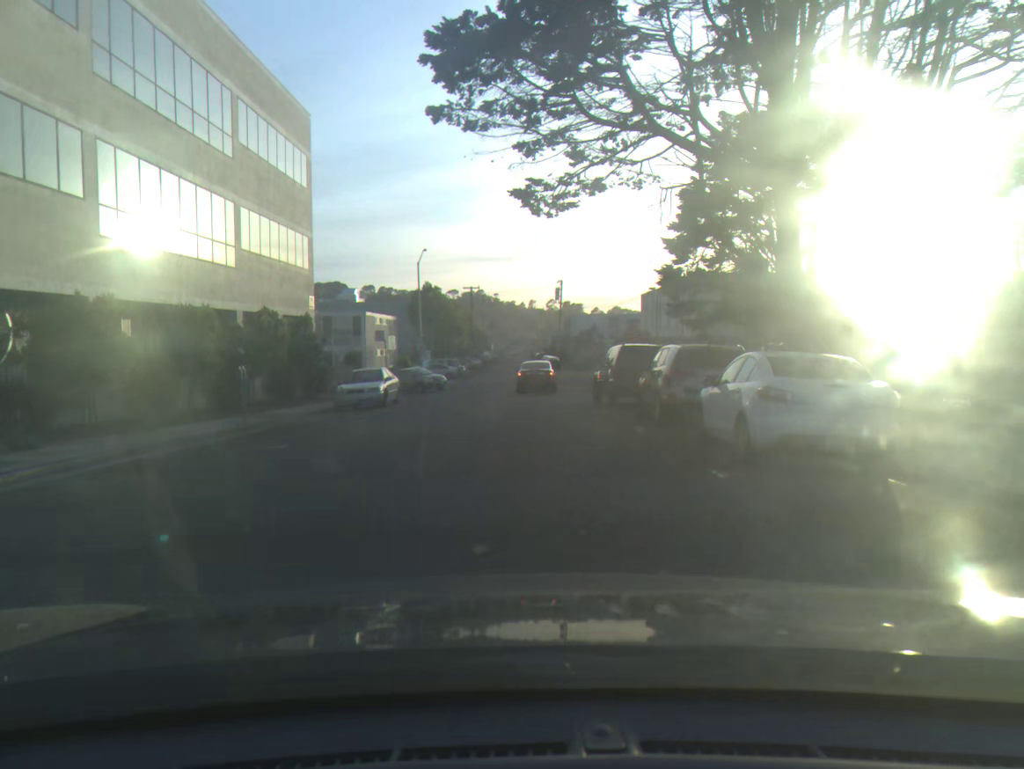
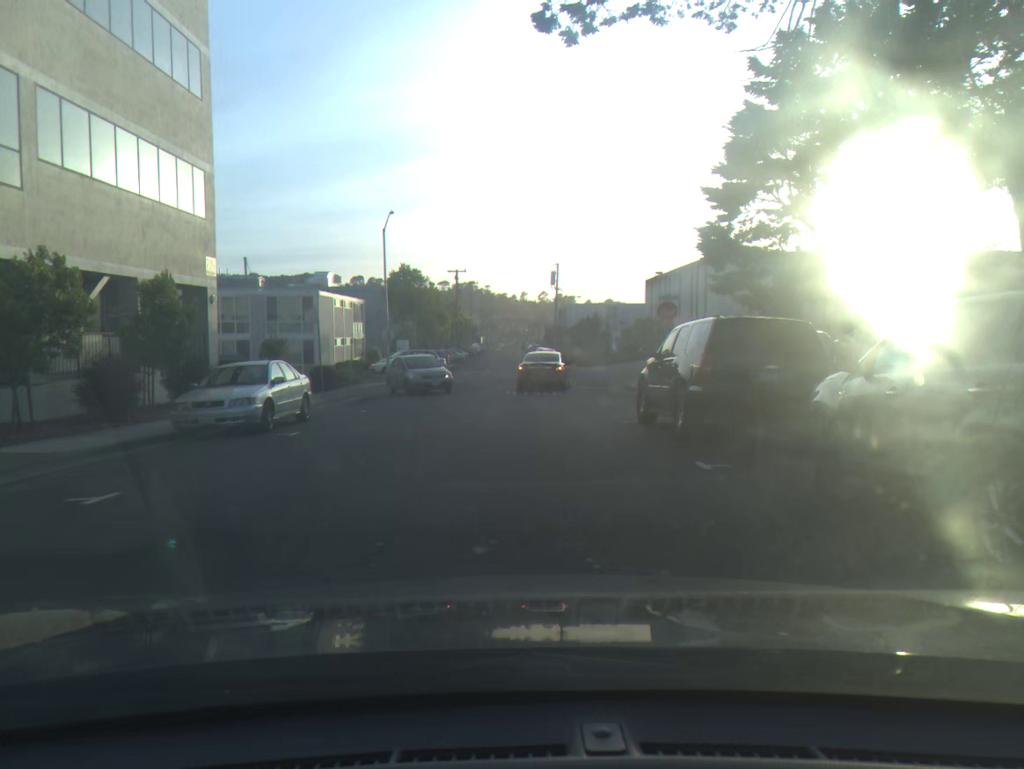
(+0.1, +11.5) m; +1°
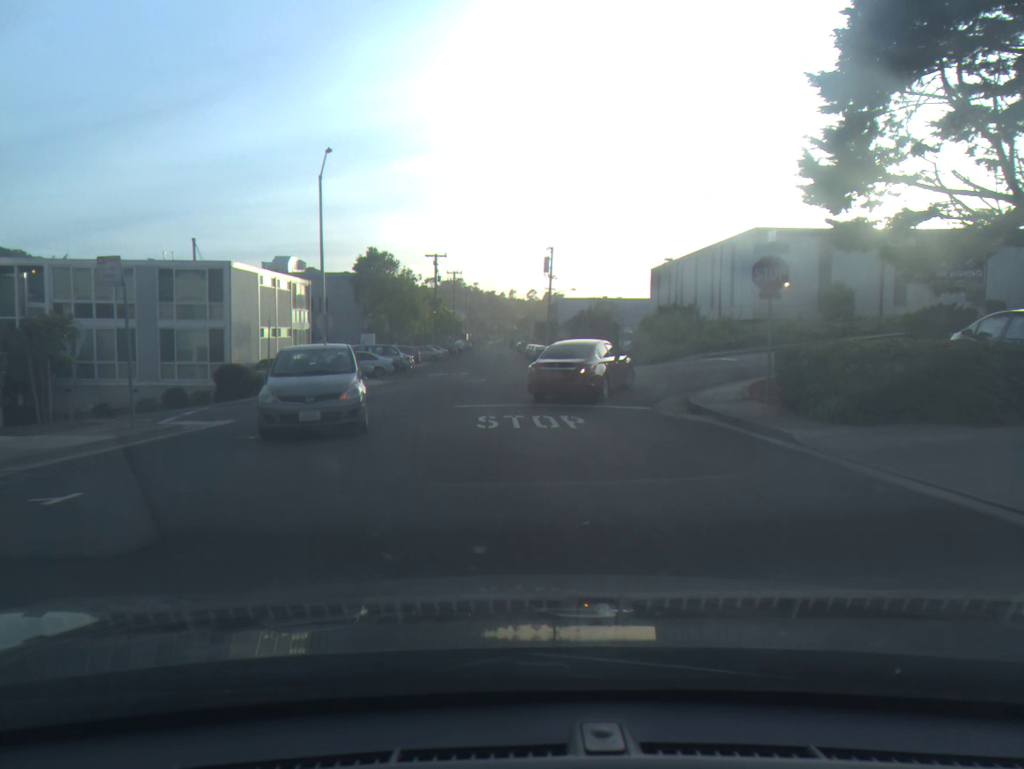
(+0.1, +13.2) m; +1°
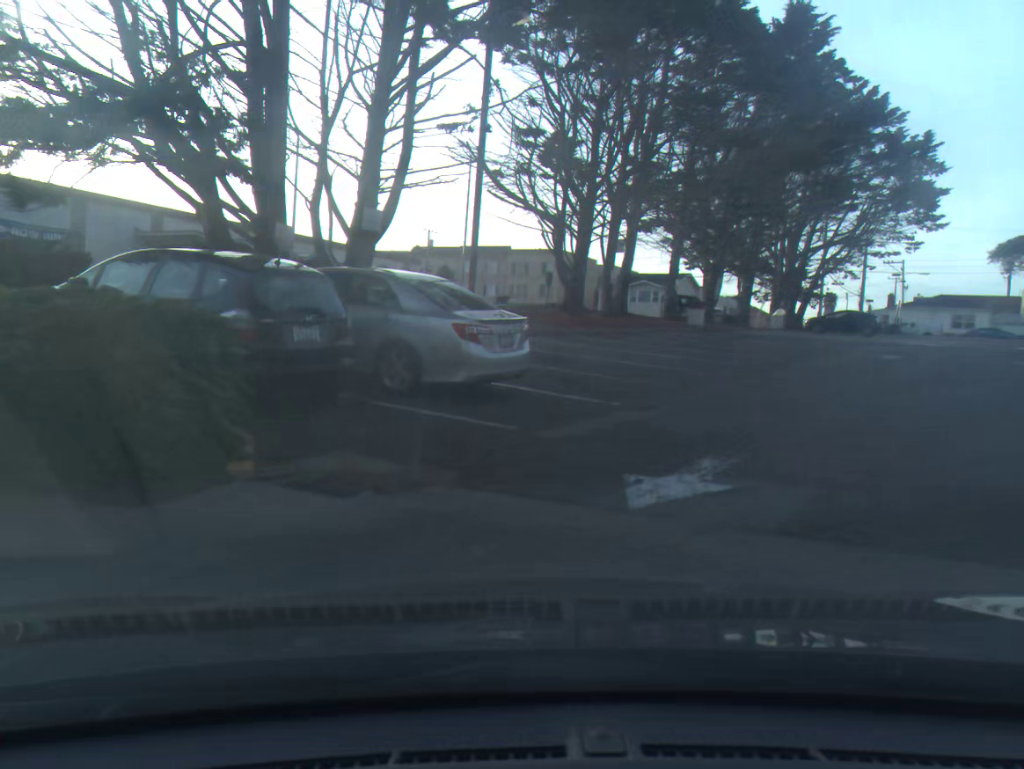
(+3.7, +7.6) m; +78°
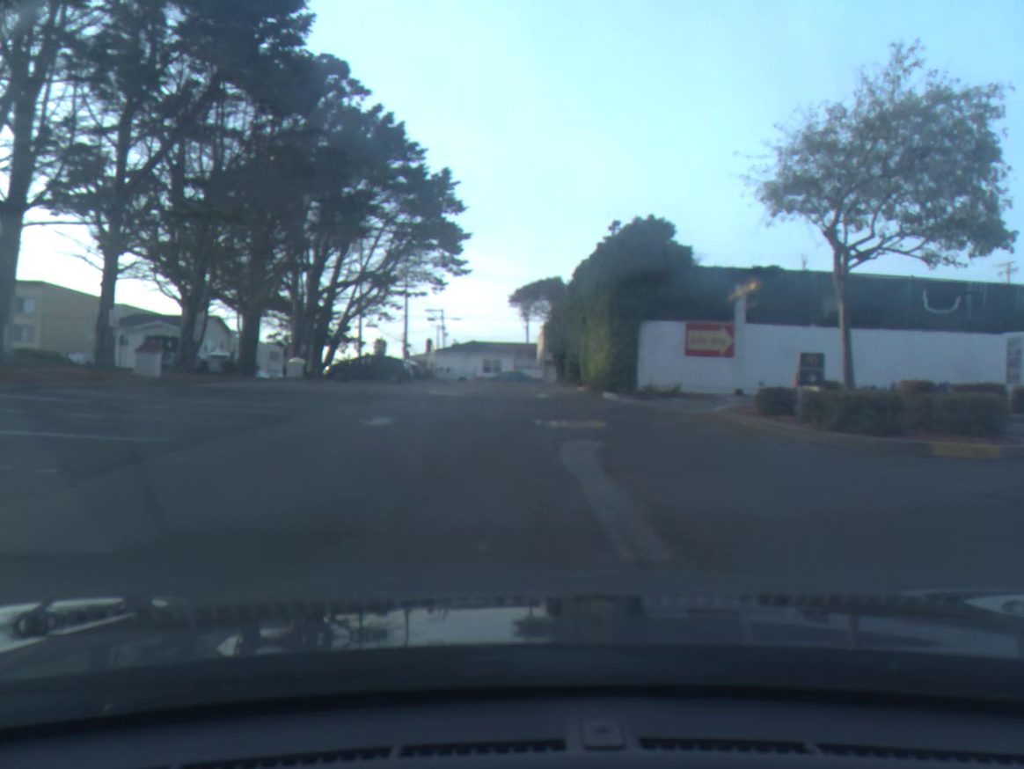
(+1.9, +8.8) m; +12°
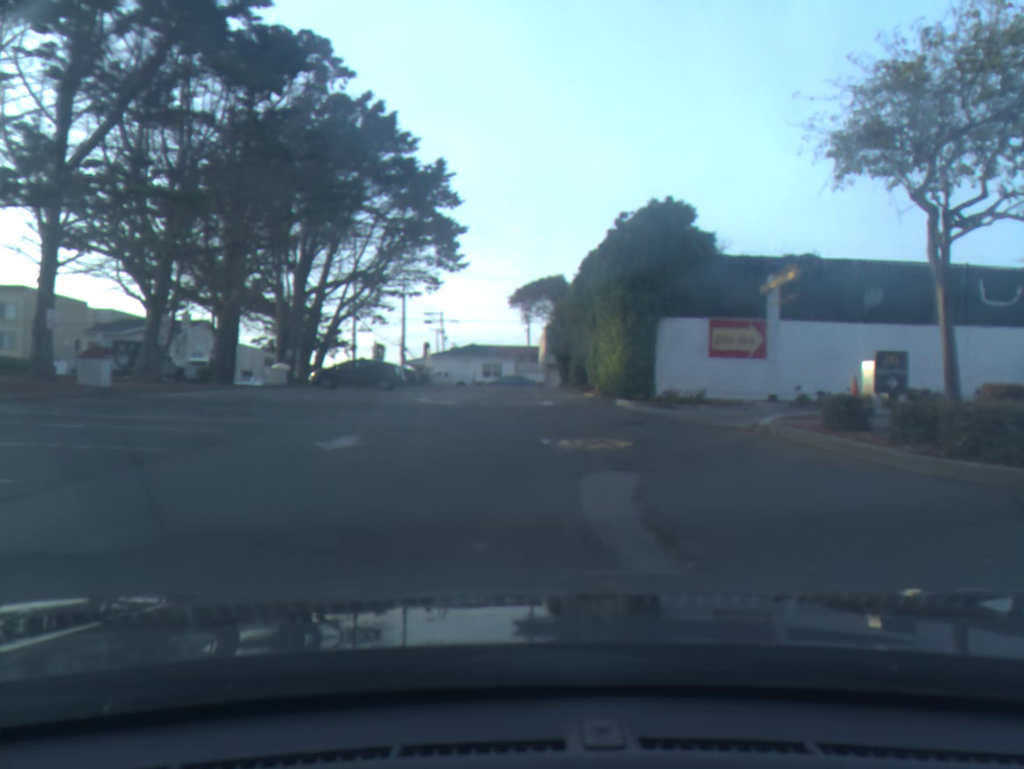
(0.0, +3.0) m; 0°
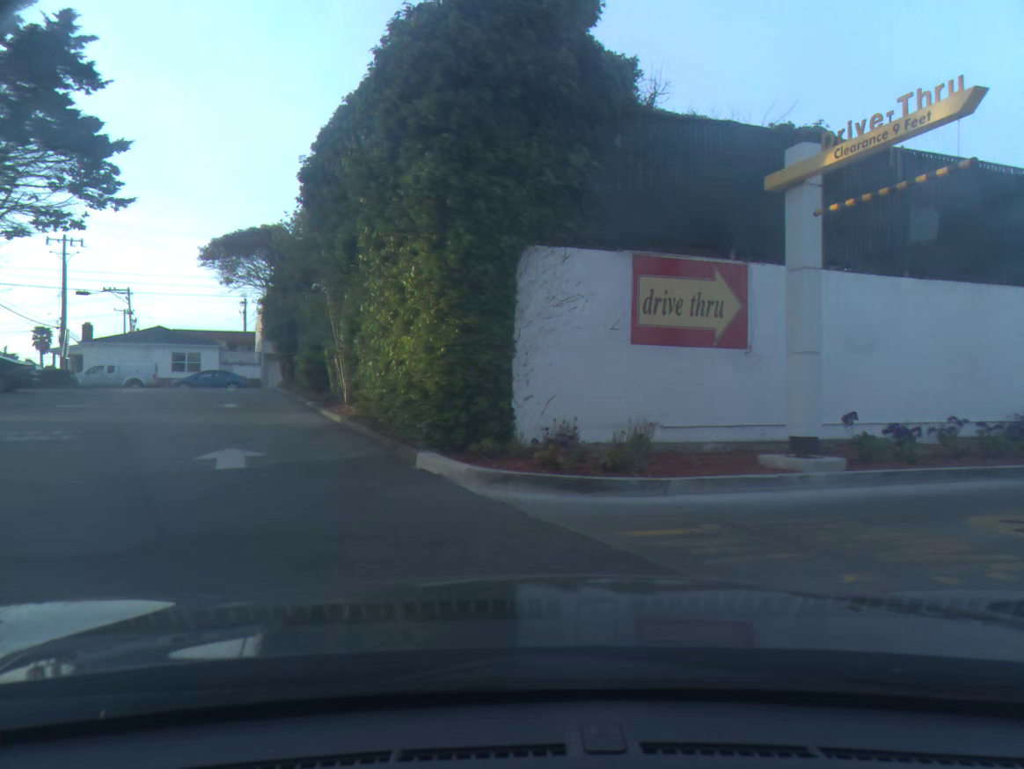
(+0.8, +13.7) m; +28°
